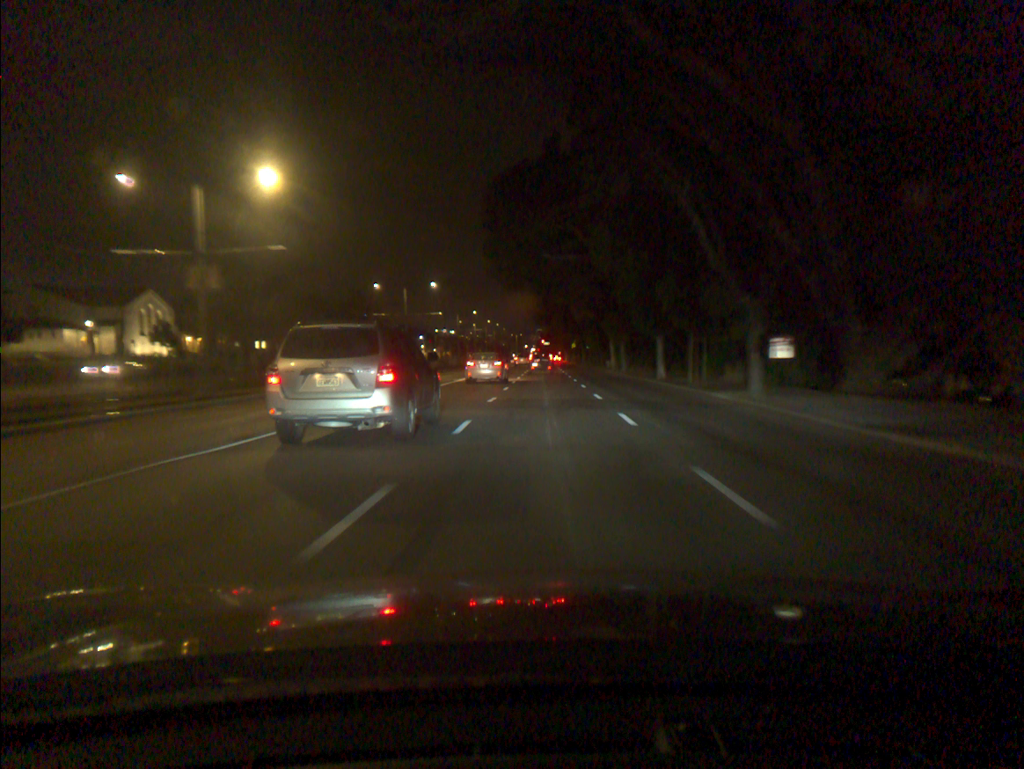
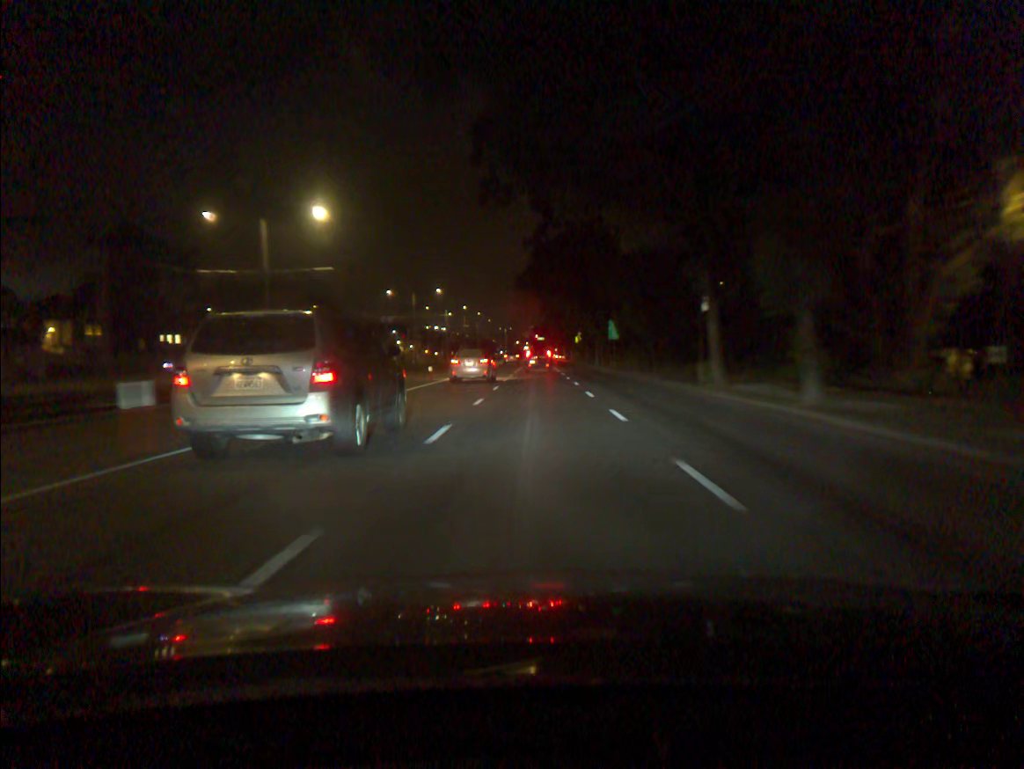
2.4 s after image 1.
(+0.3, +40.7) m; 0°
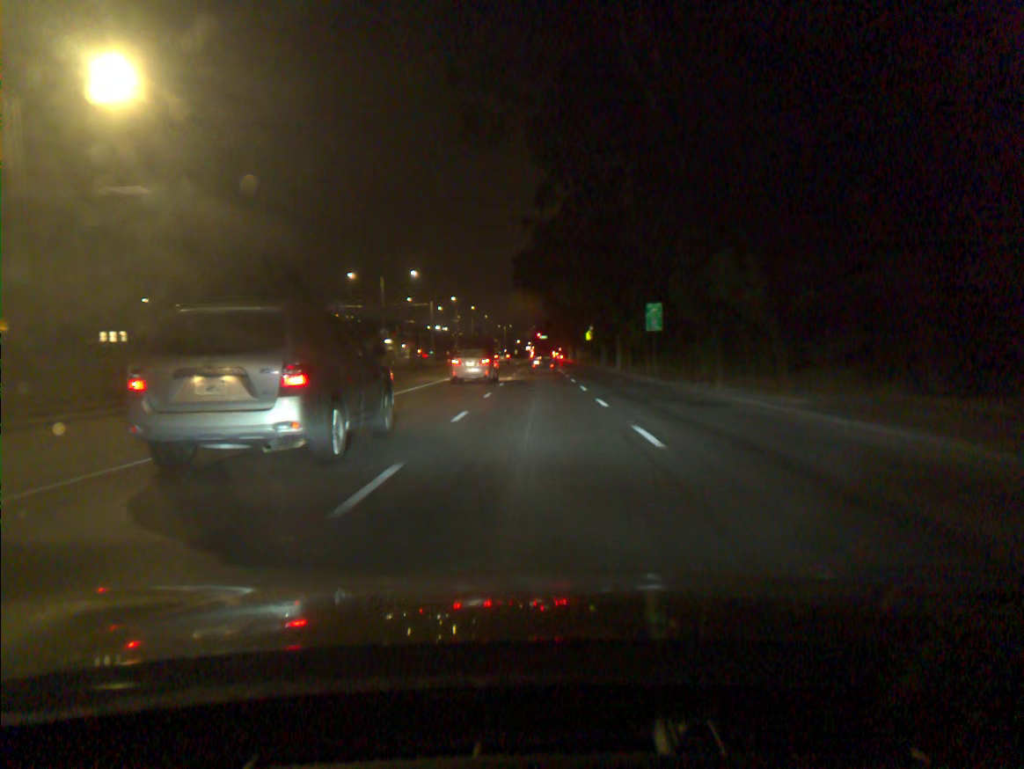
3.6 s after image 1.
(0.0, +20.5) m; 0°
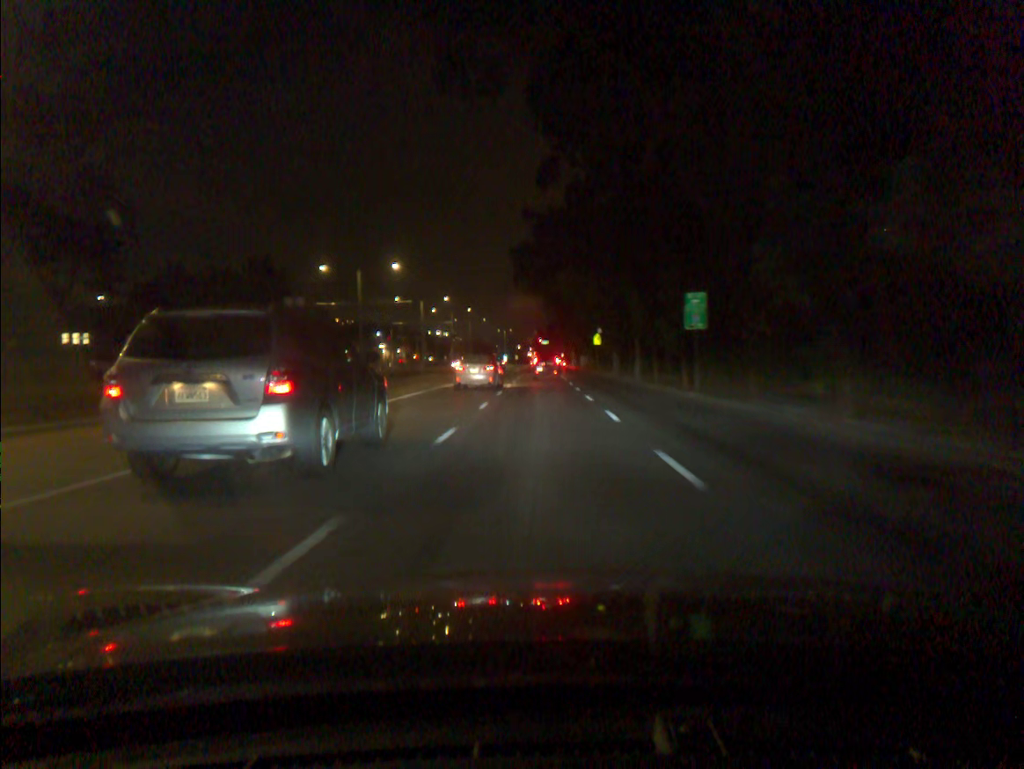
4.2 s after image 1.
(0.0, +10.3) m; 0°
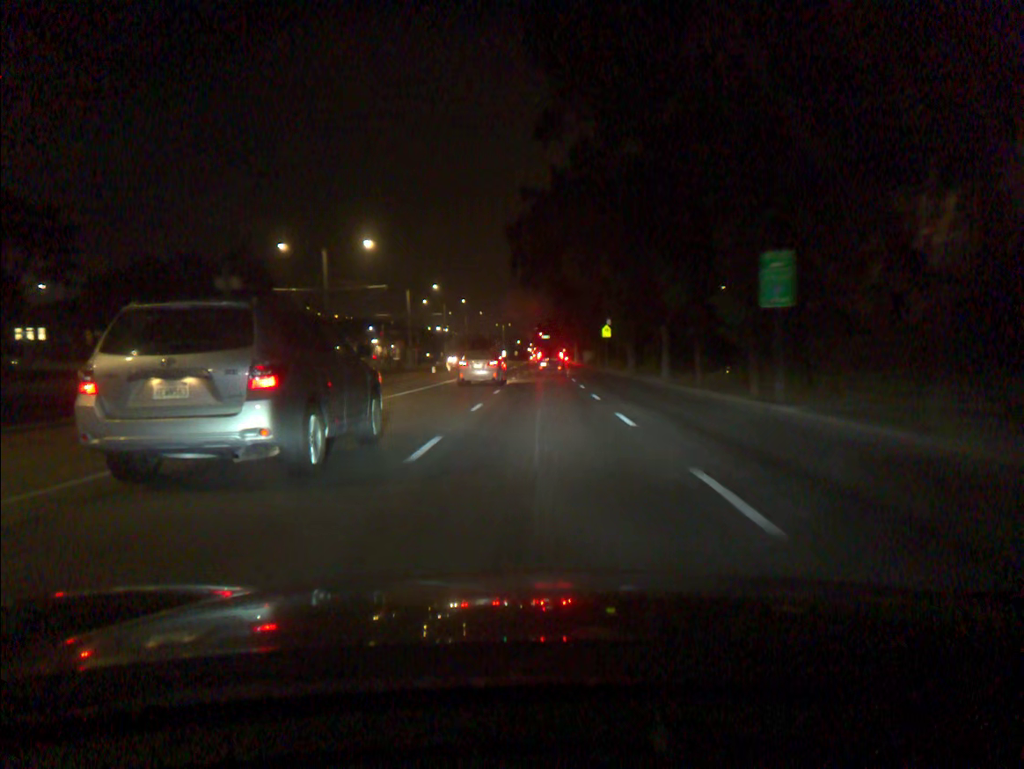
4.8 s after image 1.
(0.0, +10.4) m; 0°
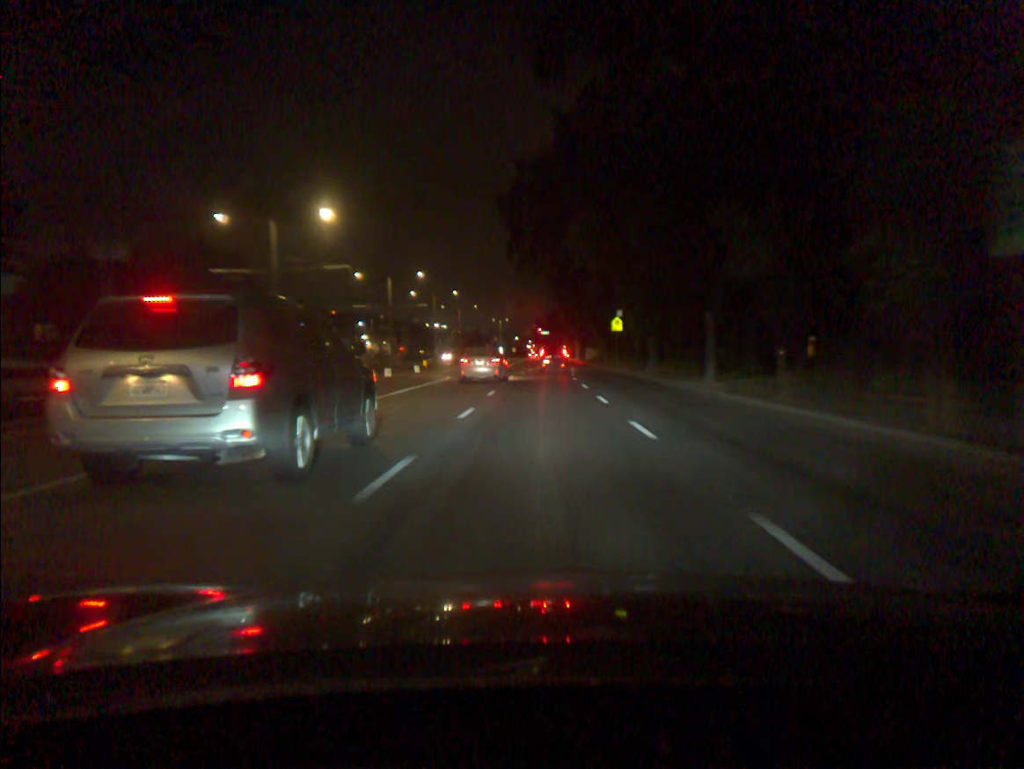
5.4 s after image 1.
(0.0, +10.4) m; 0°
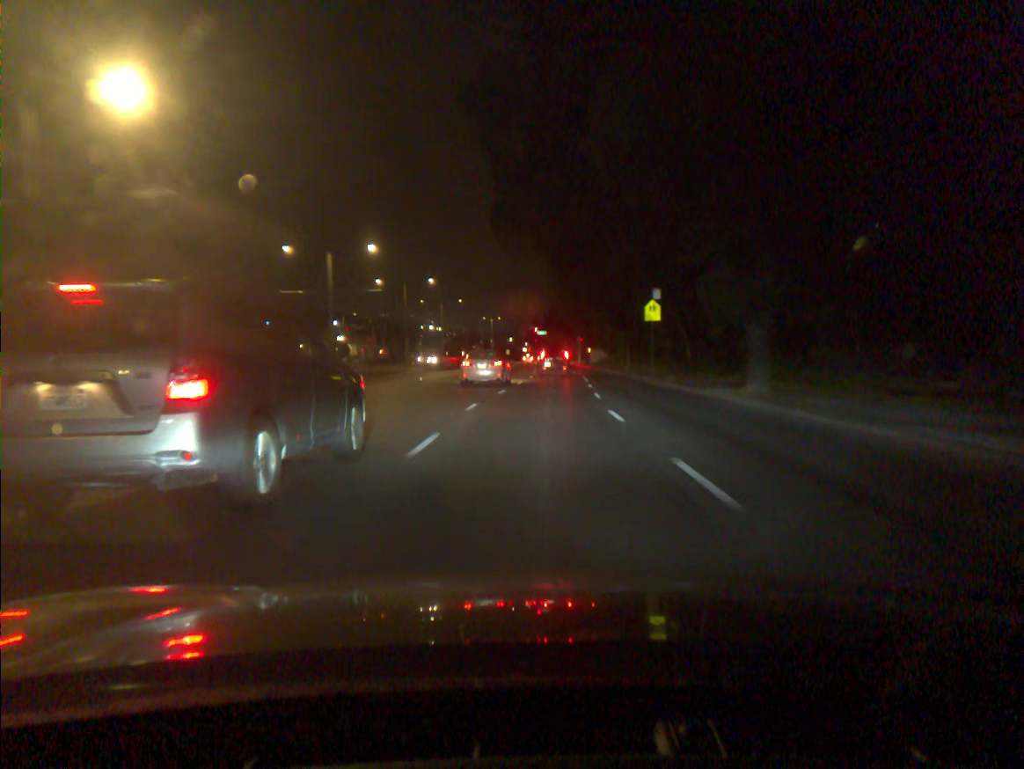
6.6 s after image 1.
(0.0, +20.7) m; 0°
